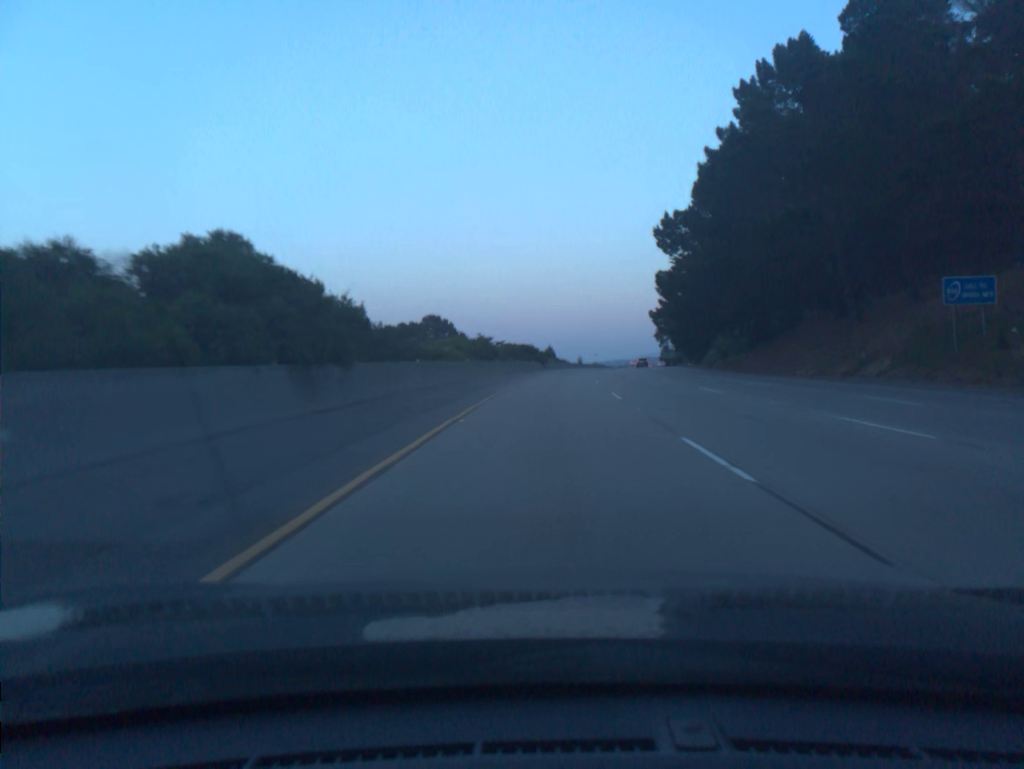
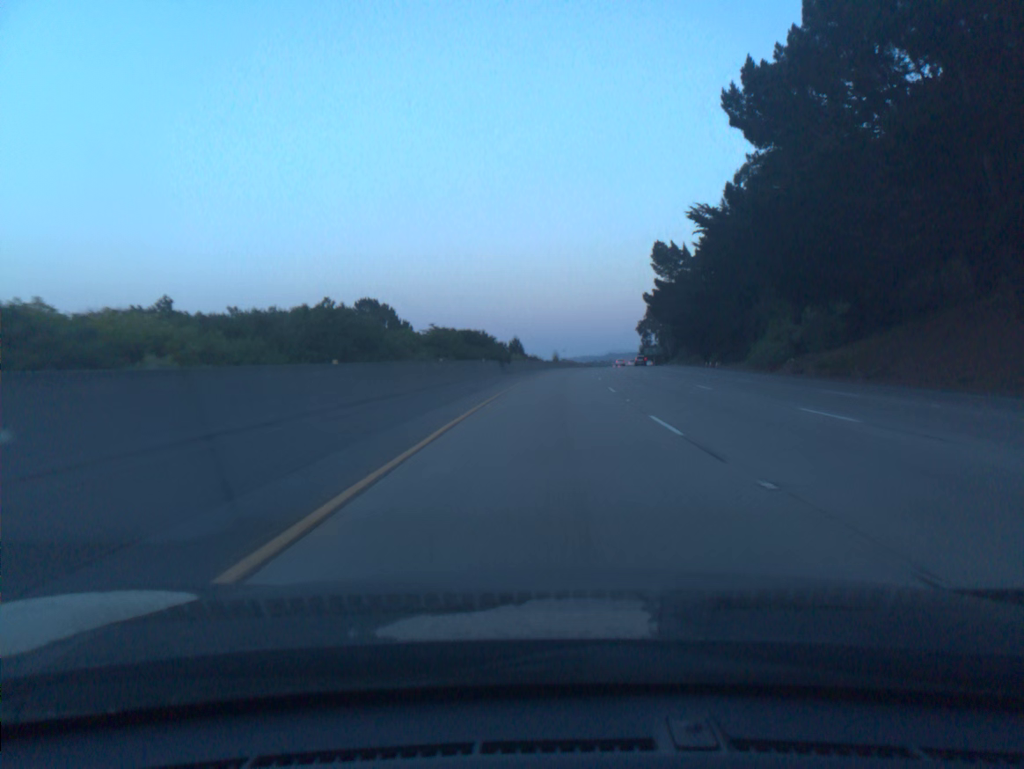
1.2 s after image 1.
(+0.8, +39.5) m; +2°
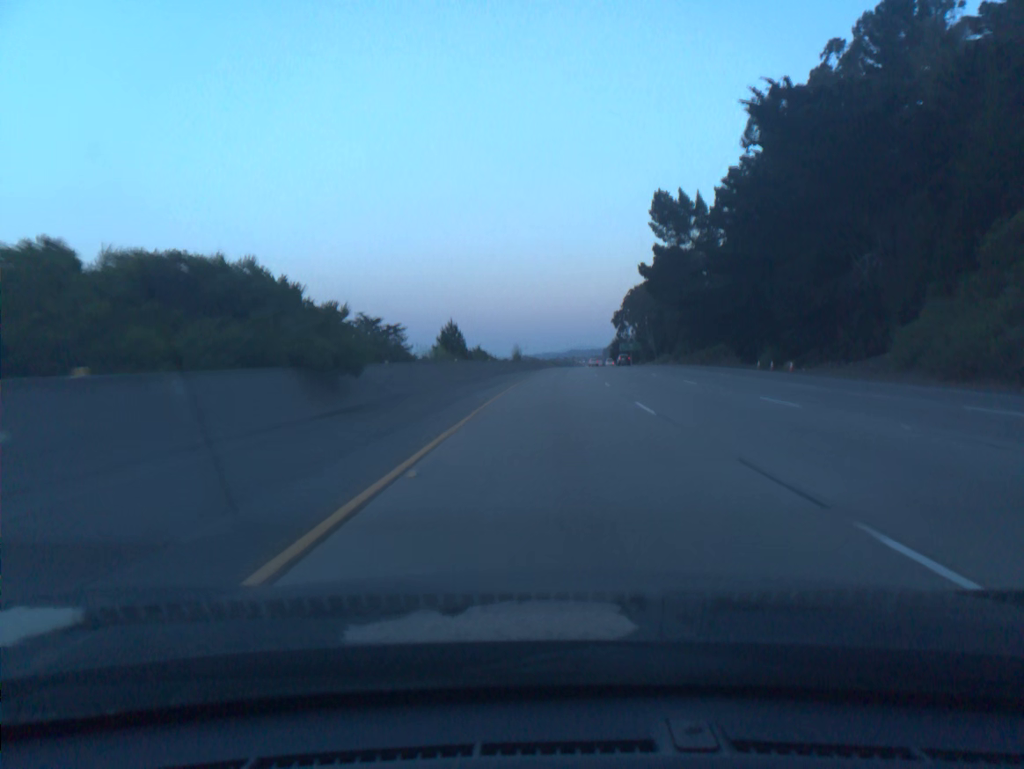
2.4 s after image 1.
(+0.9, +39.6) m; +3°
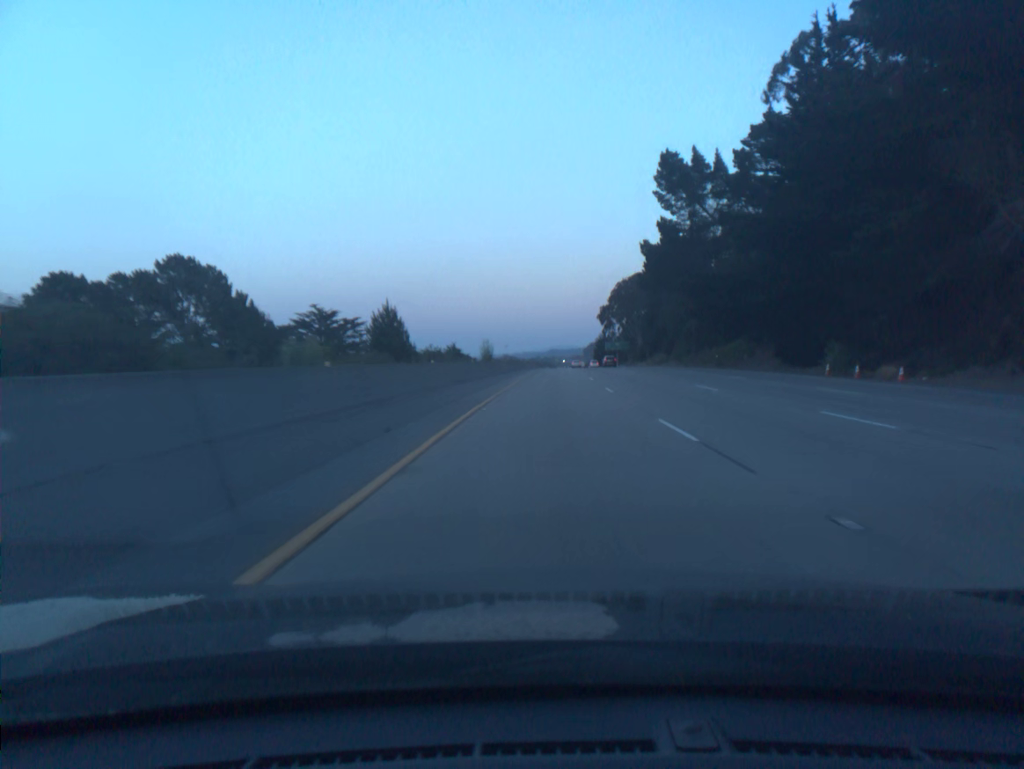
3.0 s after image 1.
(+0.3, +19.8) m; +2°
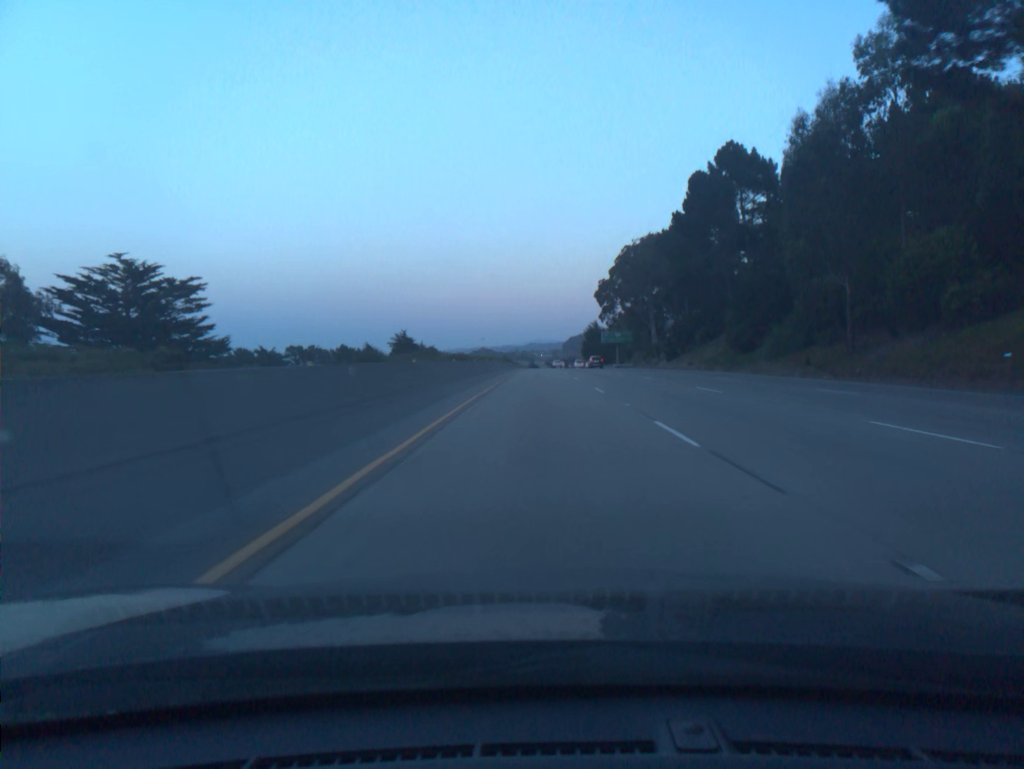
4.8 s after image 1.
(+1.2, +59.5) m; +2°
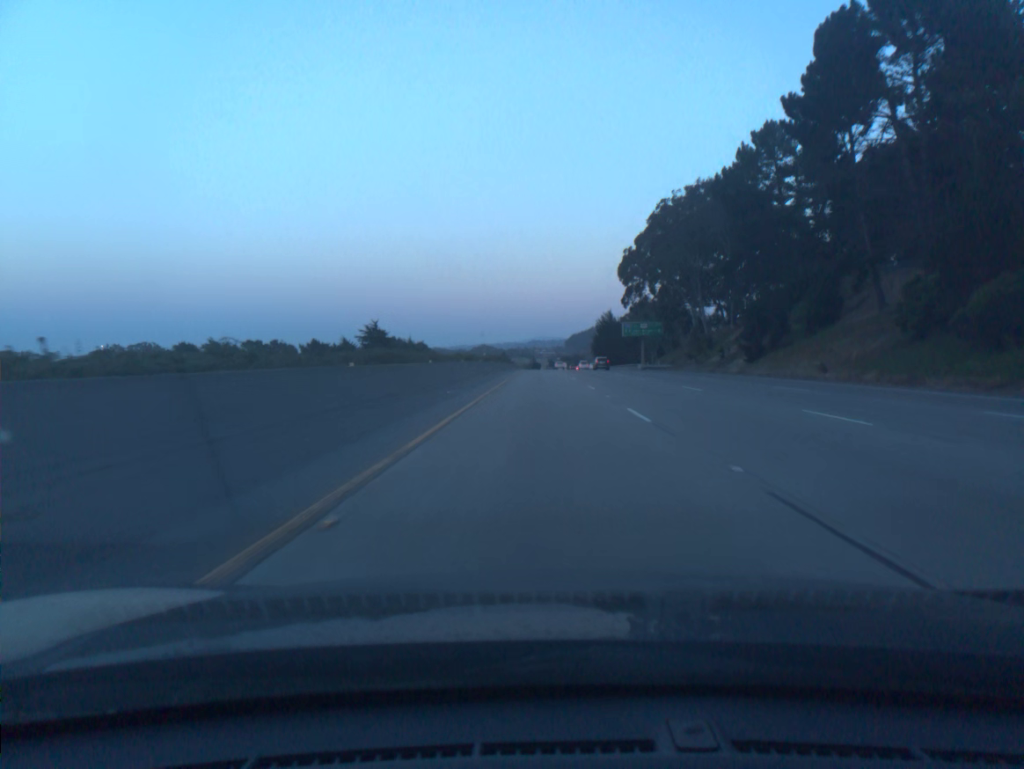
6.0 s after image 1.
(0.0, +39.6) m; 0°
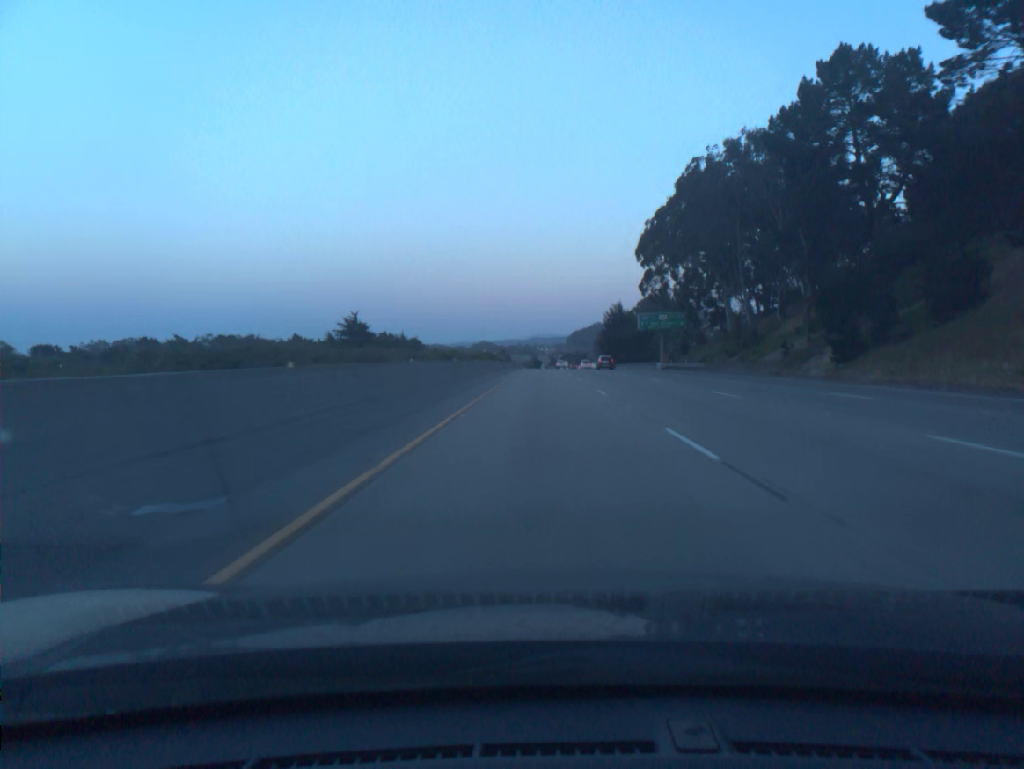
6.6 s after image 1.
(0.0, +19.8) m; 0°
